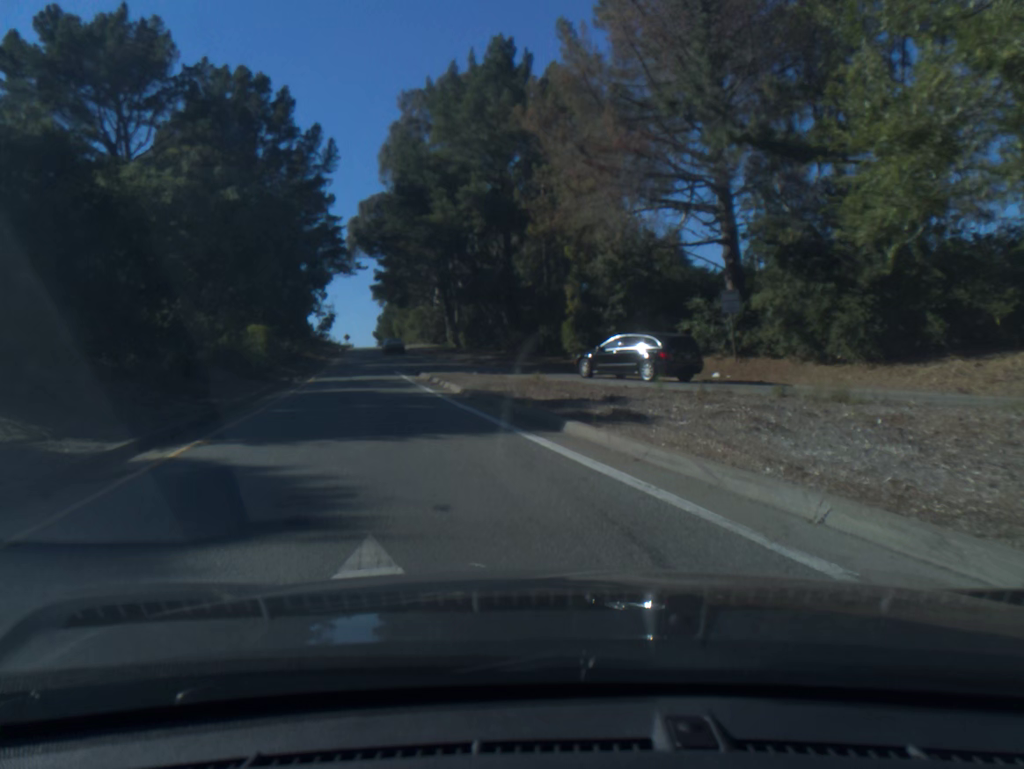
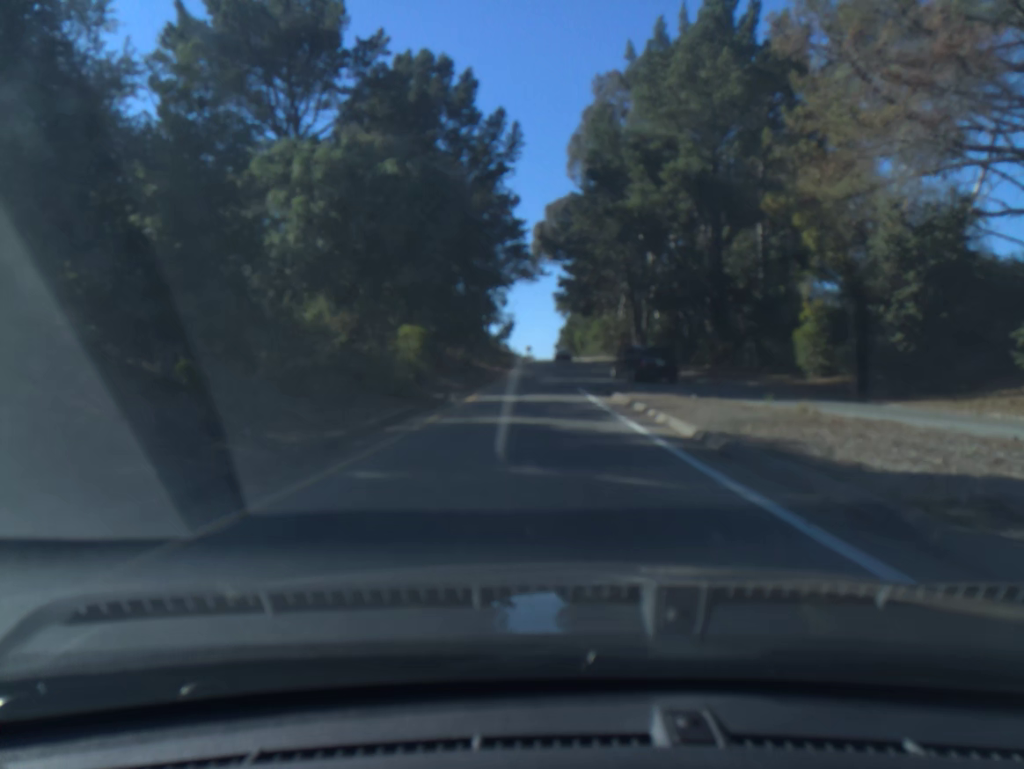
(-1.0, +9.0) m; -9°
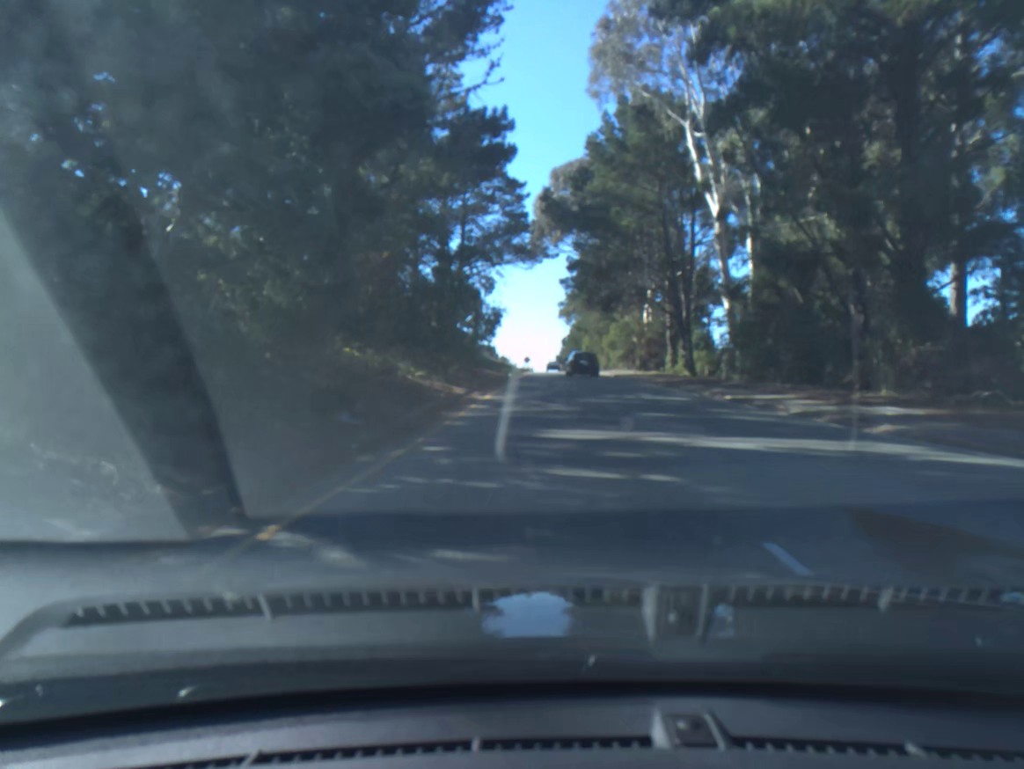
(0.0, +24.1) m; 0°
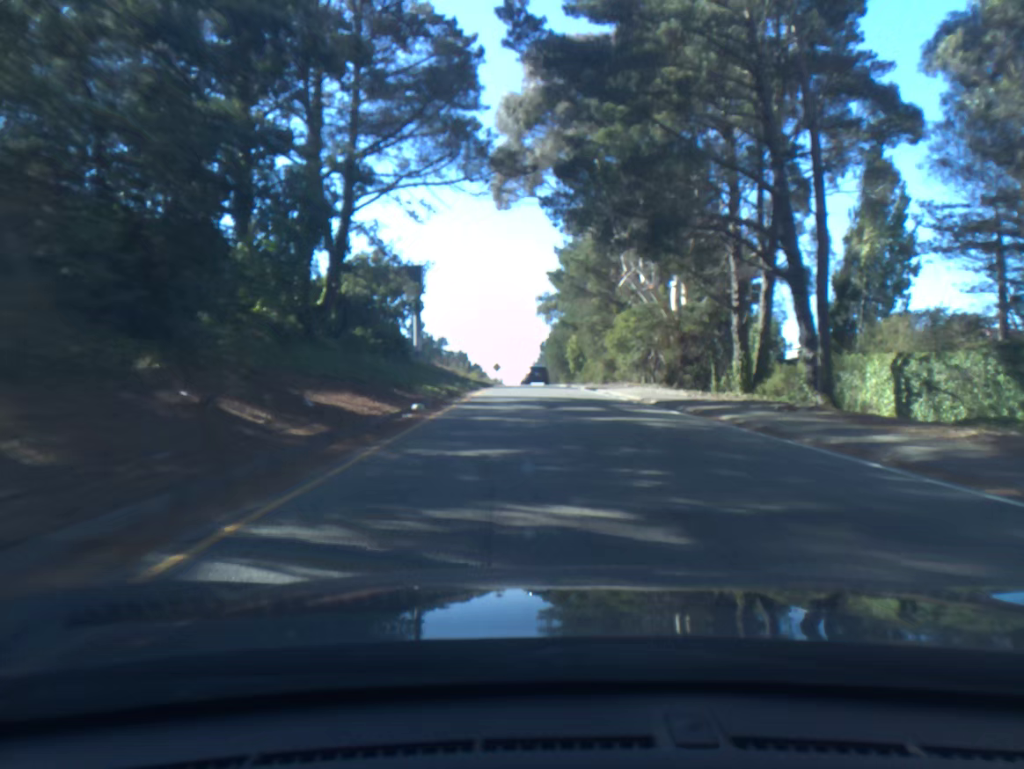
(+0.6, +30.8) m; +2°
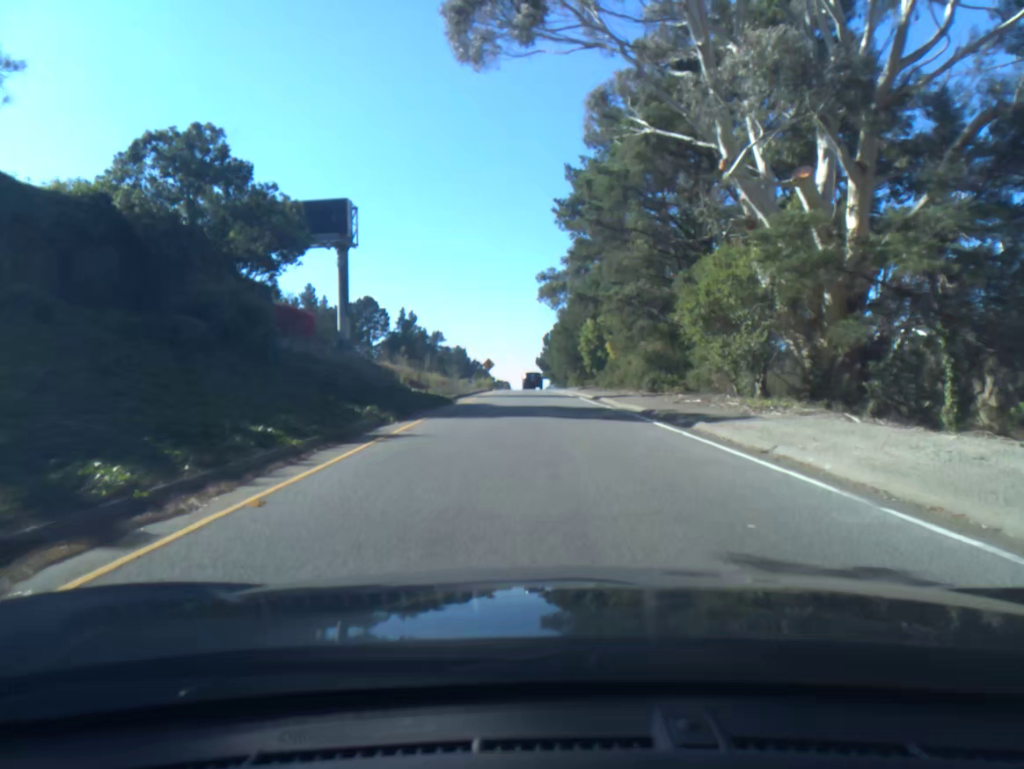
(0.0, +26.9) m; 0°
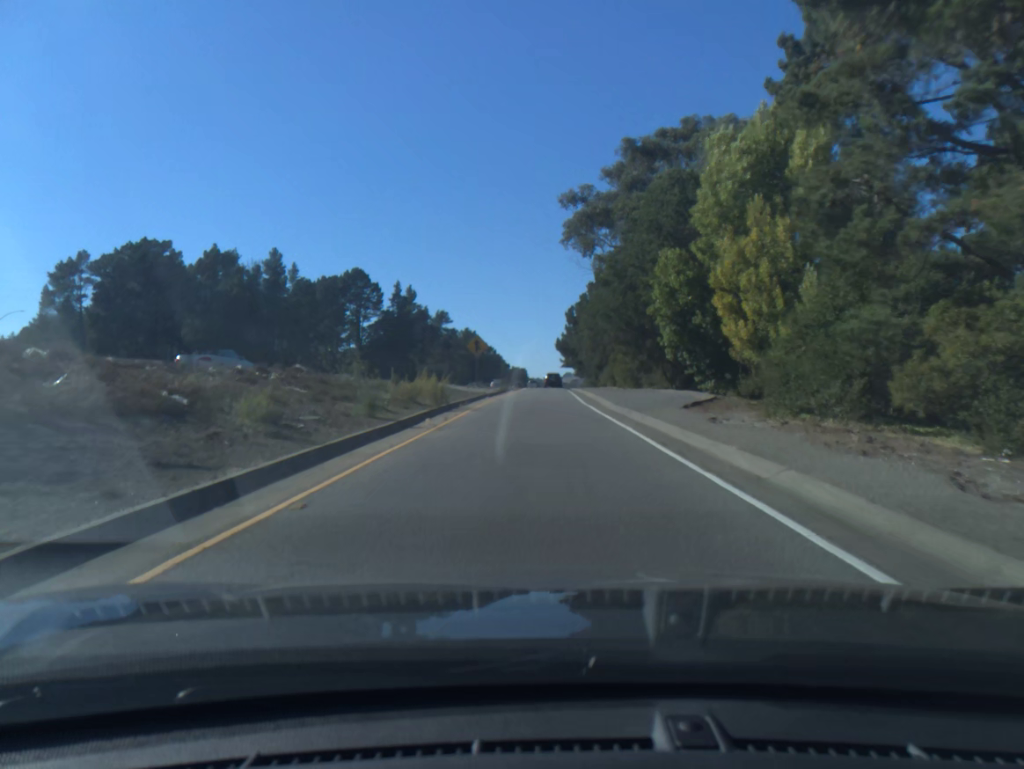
(-0.6, +40.3) m; -2°
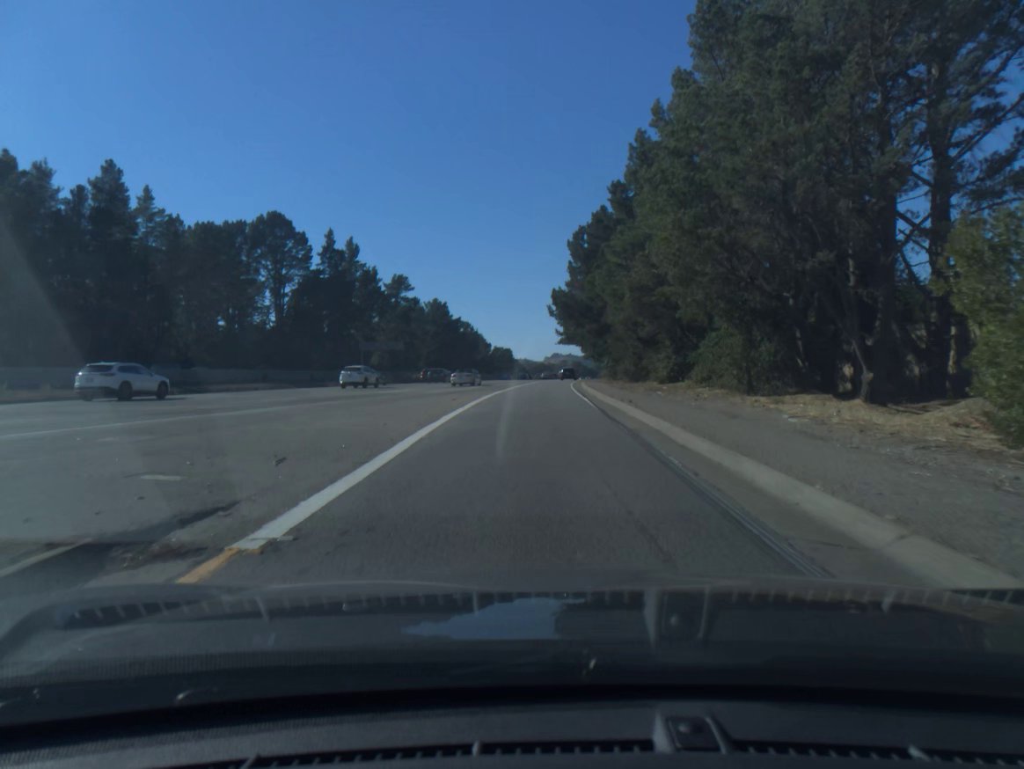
(+0.5, +57.0) m; +1°
